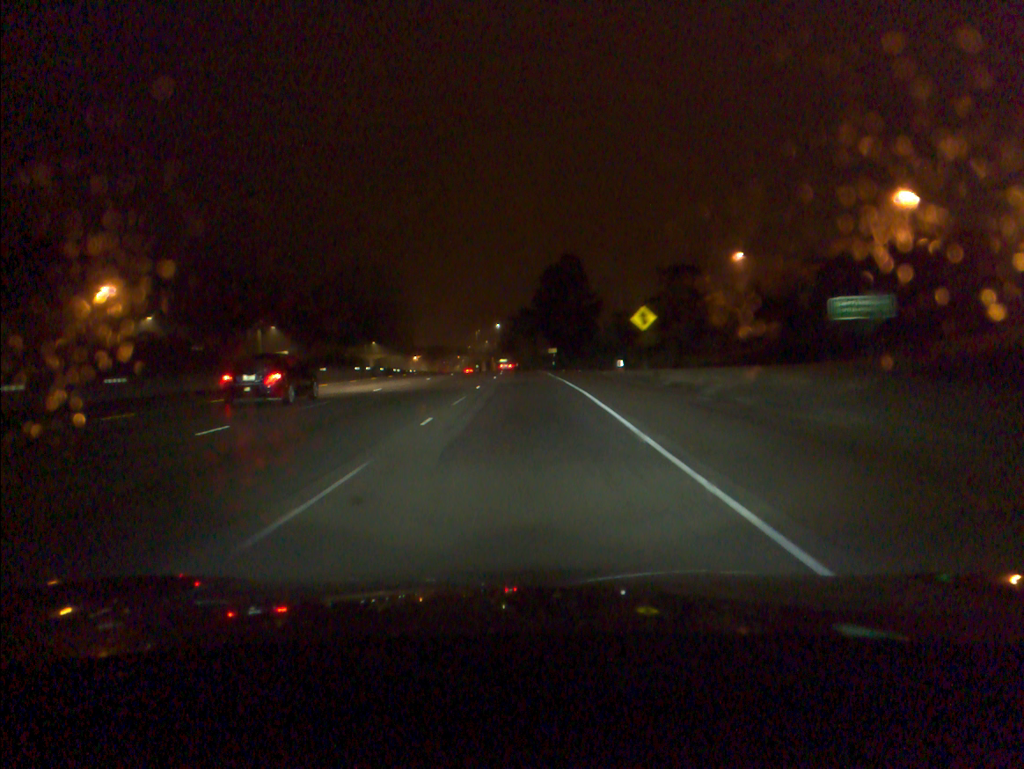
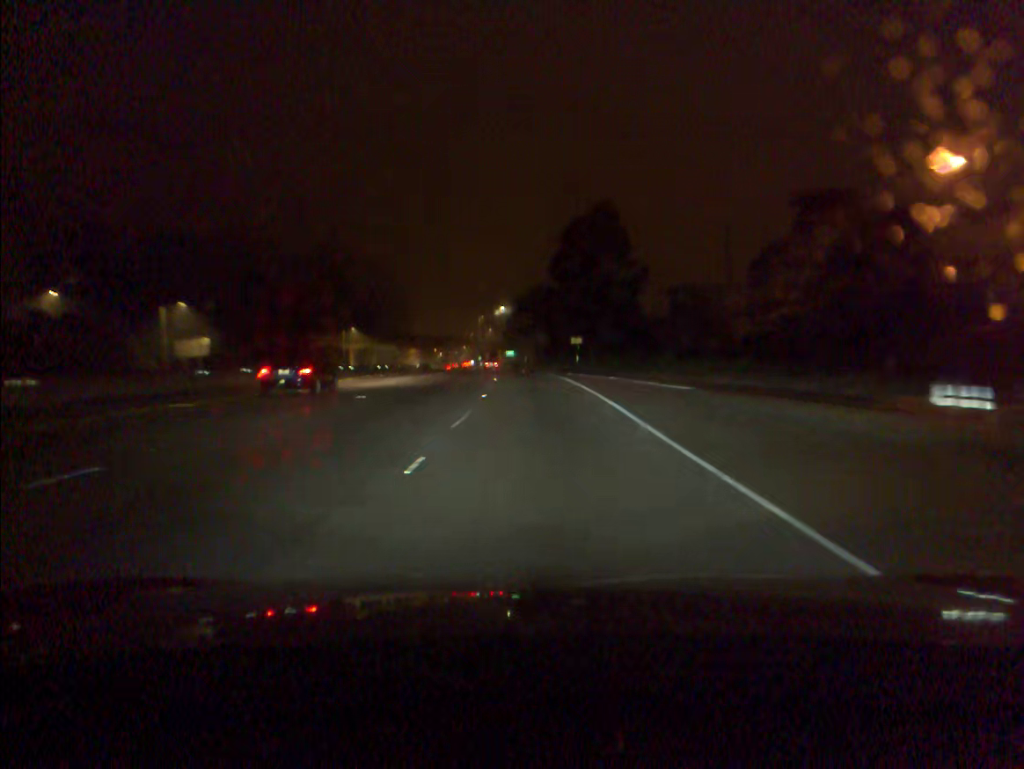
(-0.3, +35.6) m; -1°
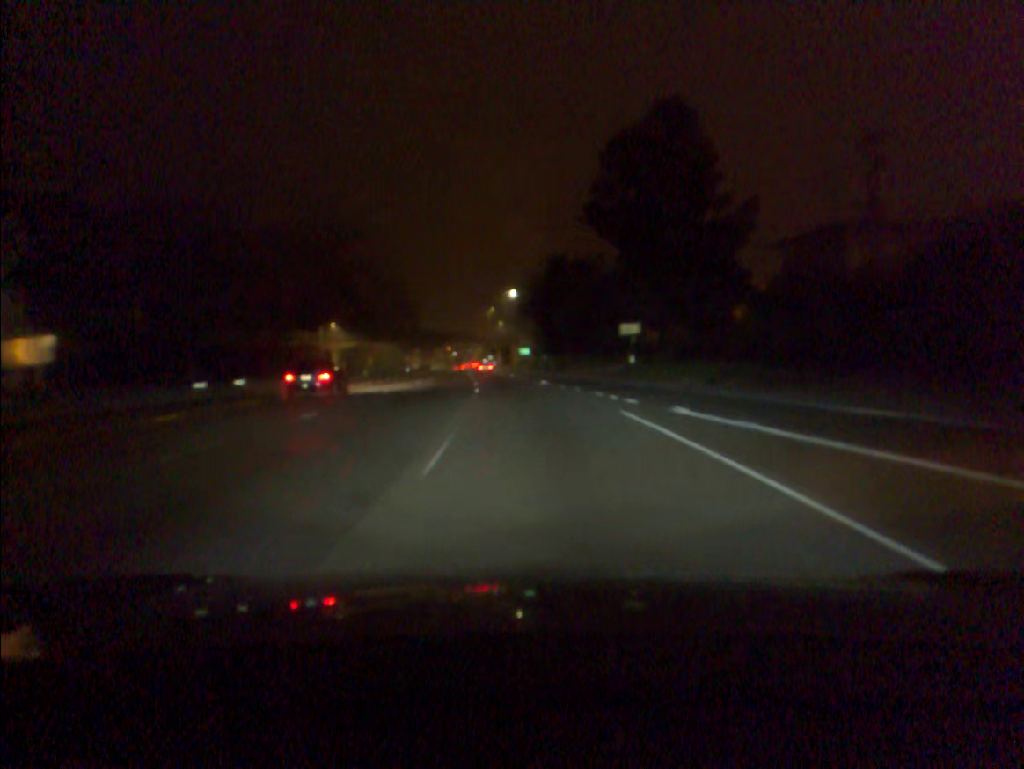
(-0.2, +34.7) m; -1°
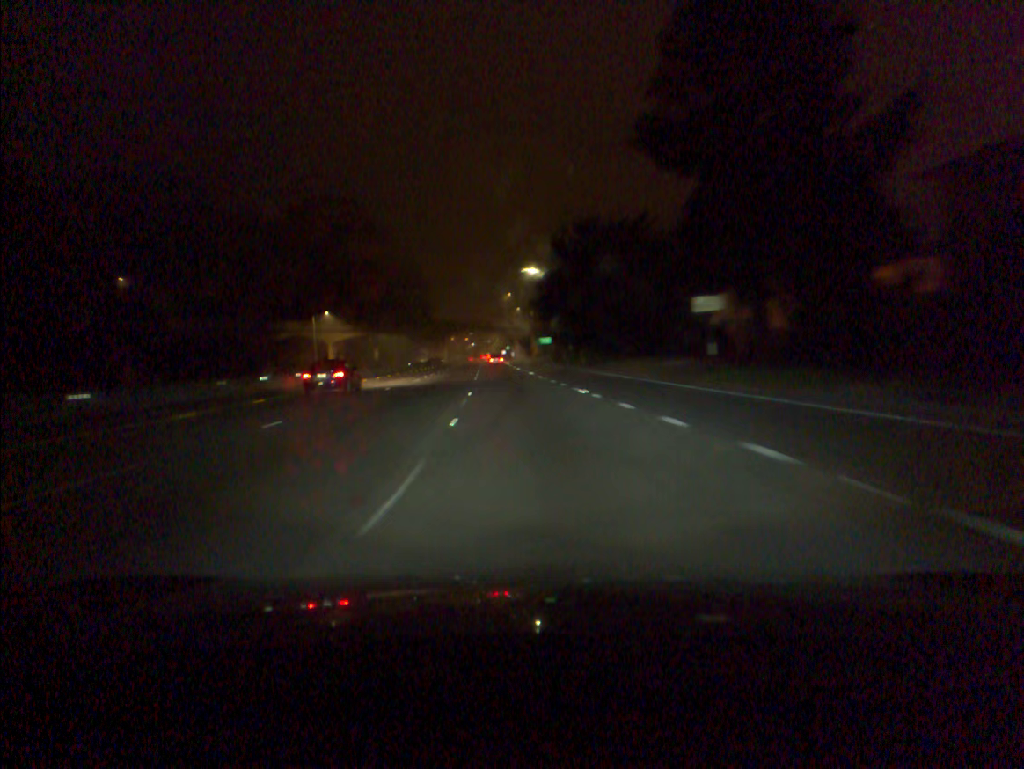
(-0.2, +17.0) m; -1°
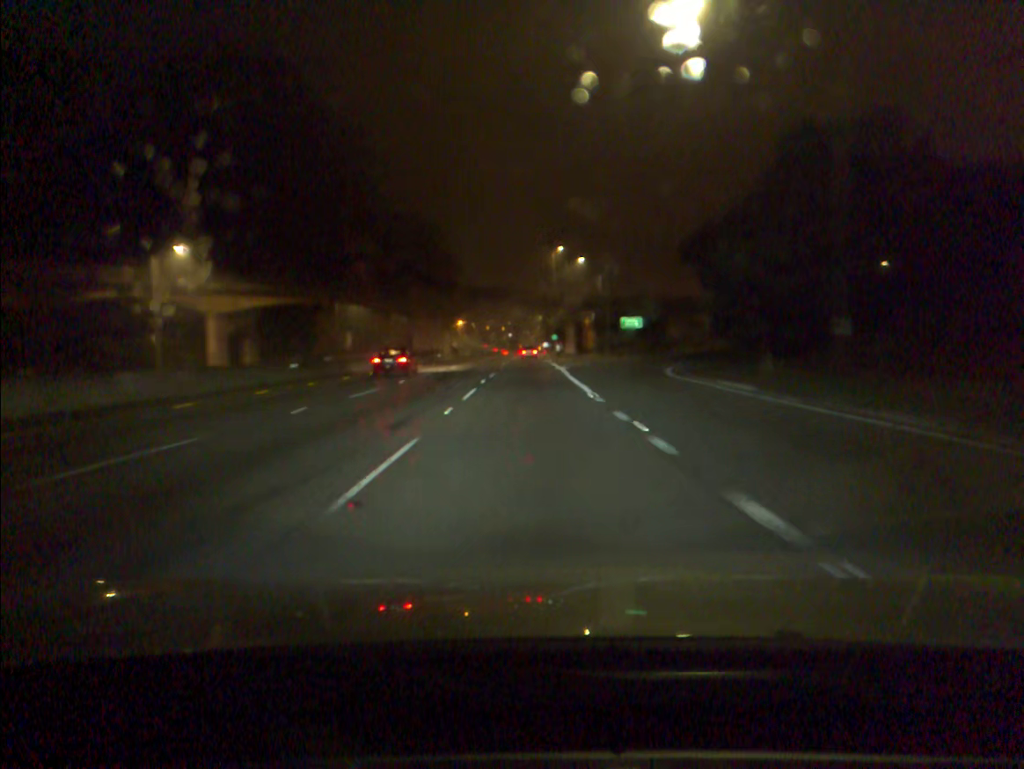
(-2.5, +66.3) m; -3°
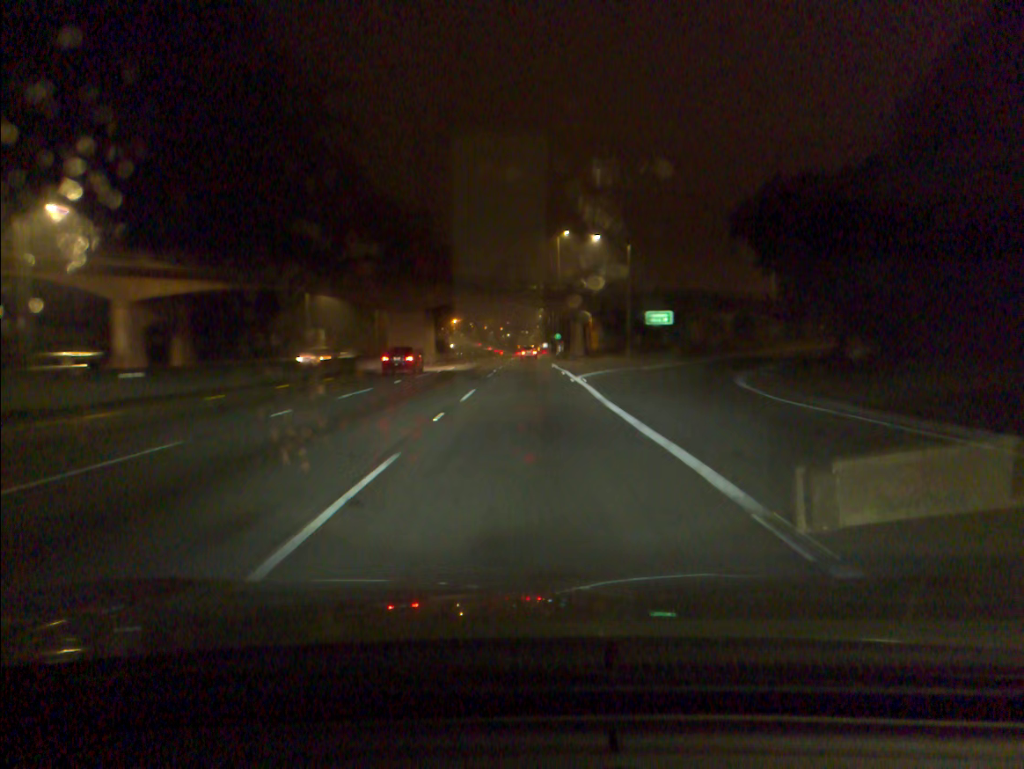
(0.0, +16.2) m; 0°
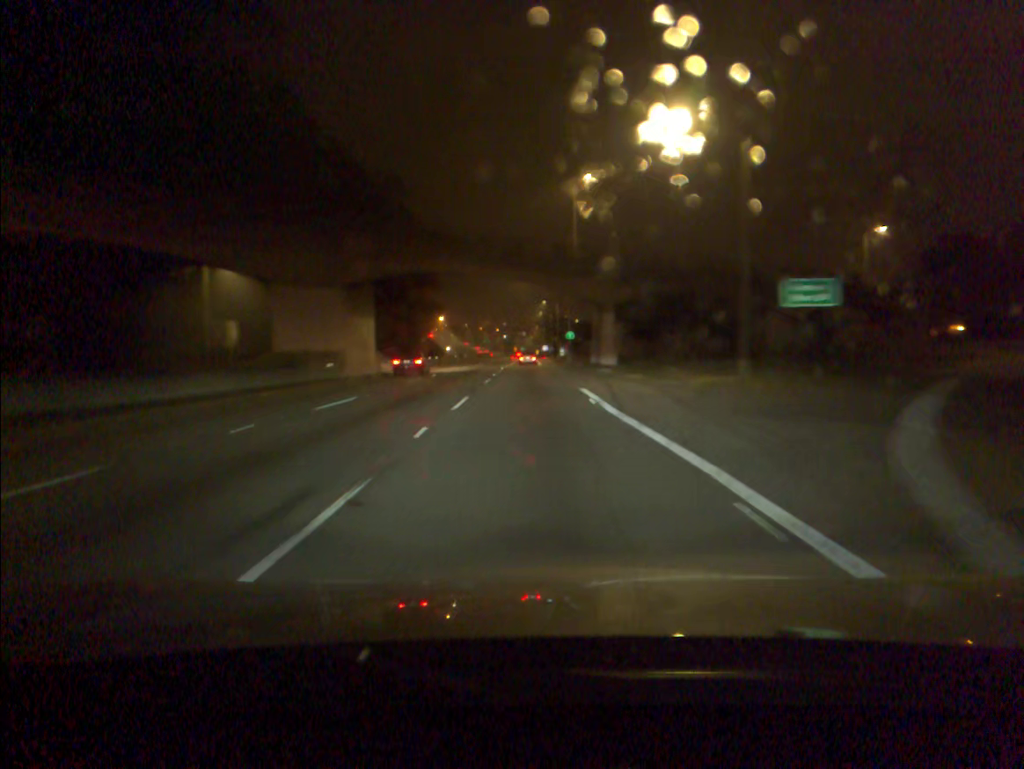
(+0.1, +31.7) m; 0°
